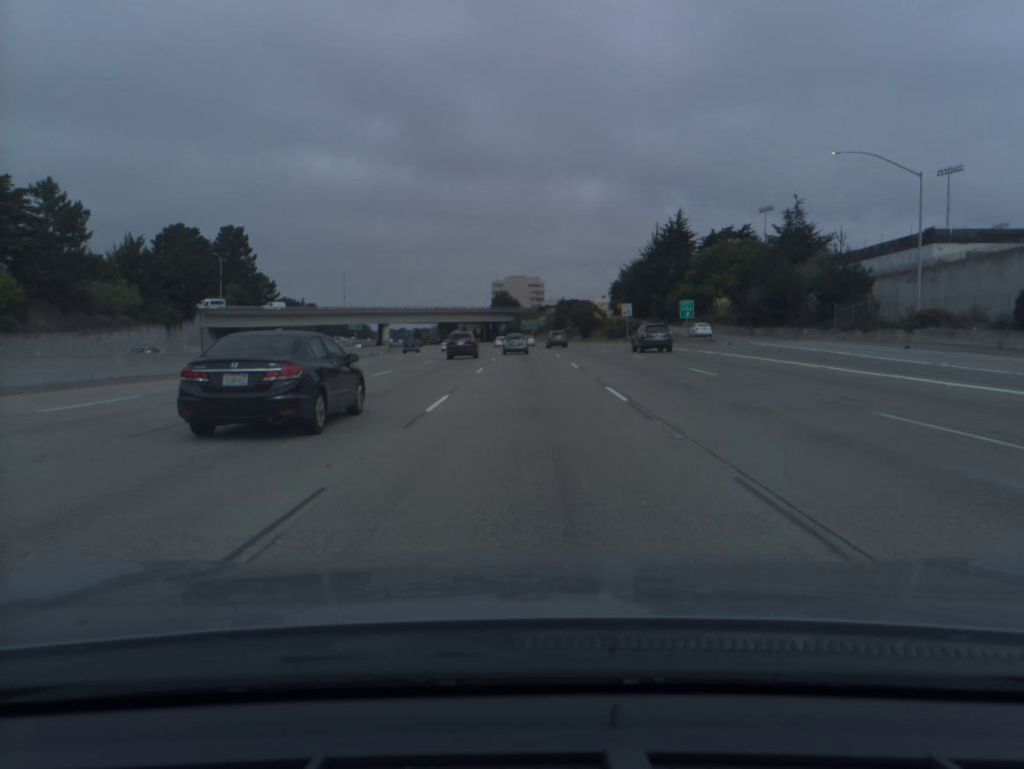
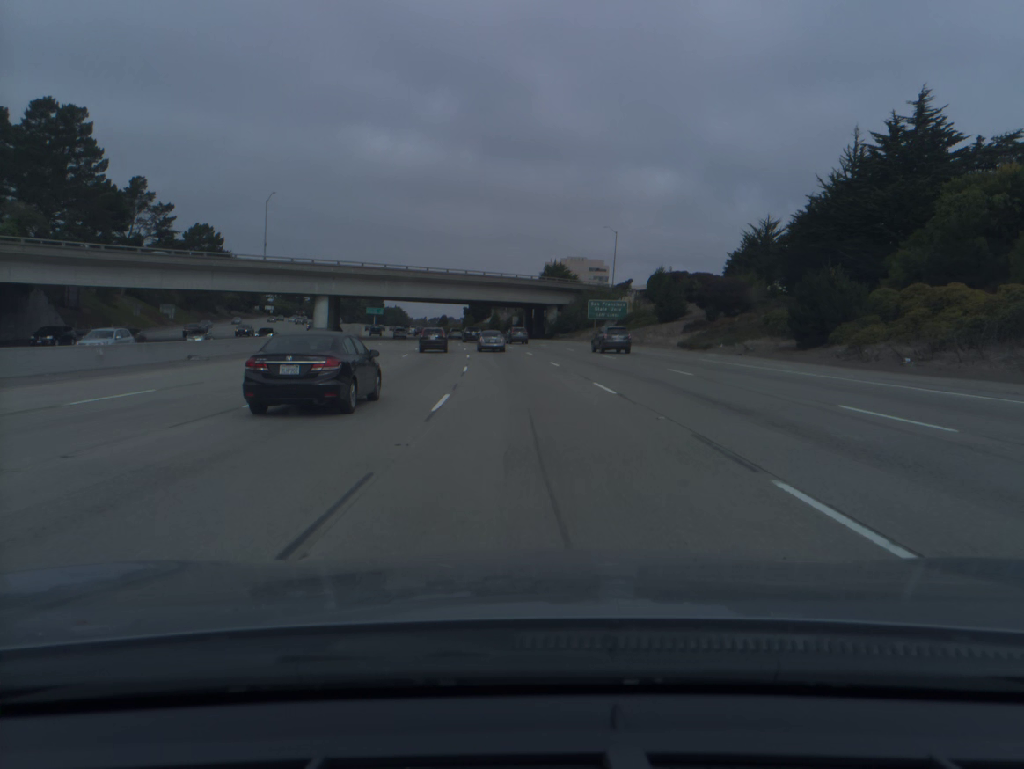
(-1.7, +85.0) m; -4°
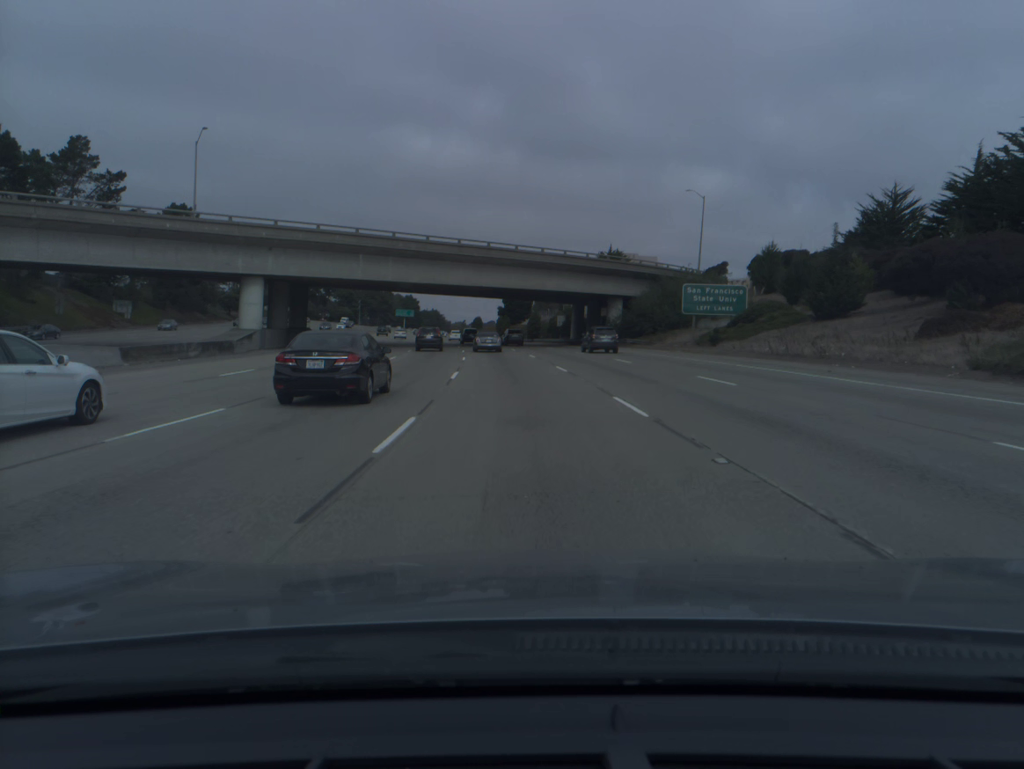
(-0.9, +33.7) m; -3°
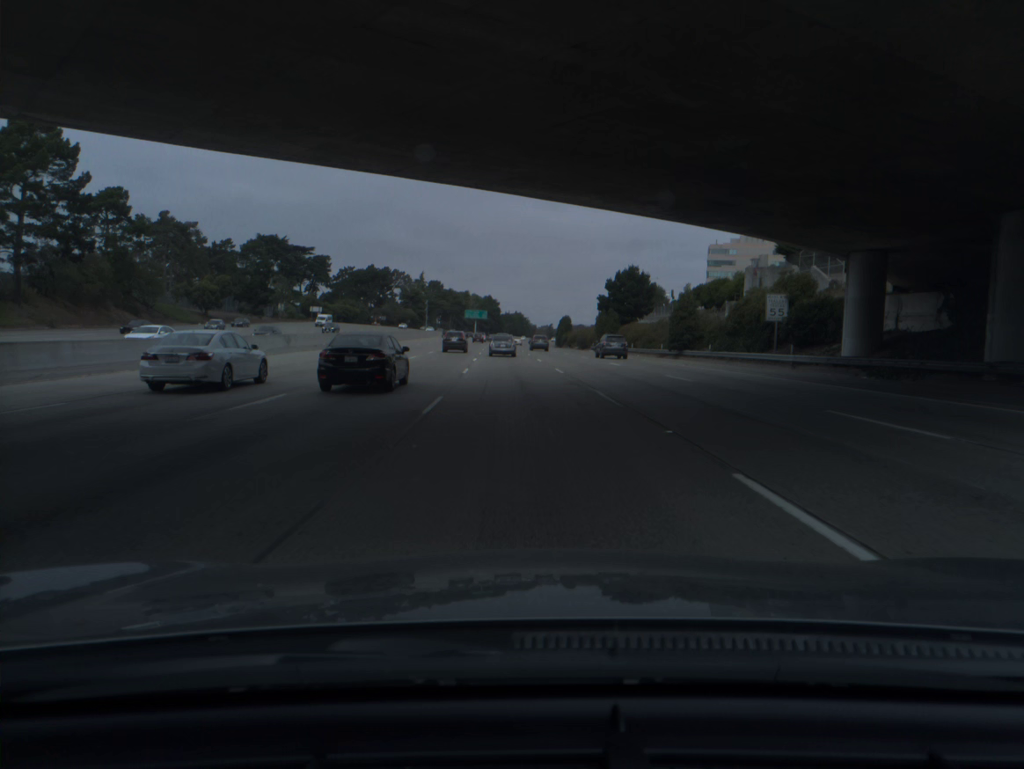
(-3.8, +66.8) m; -6°
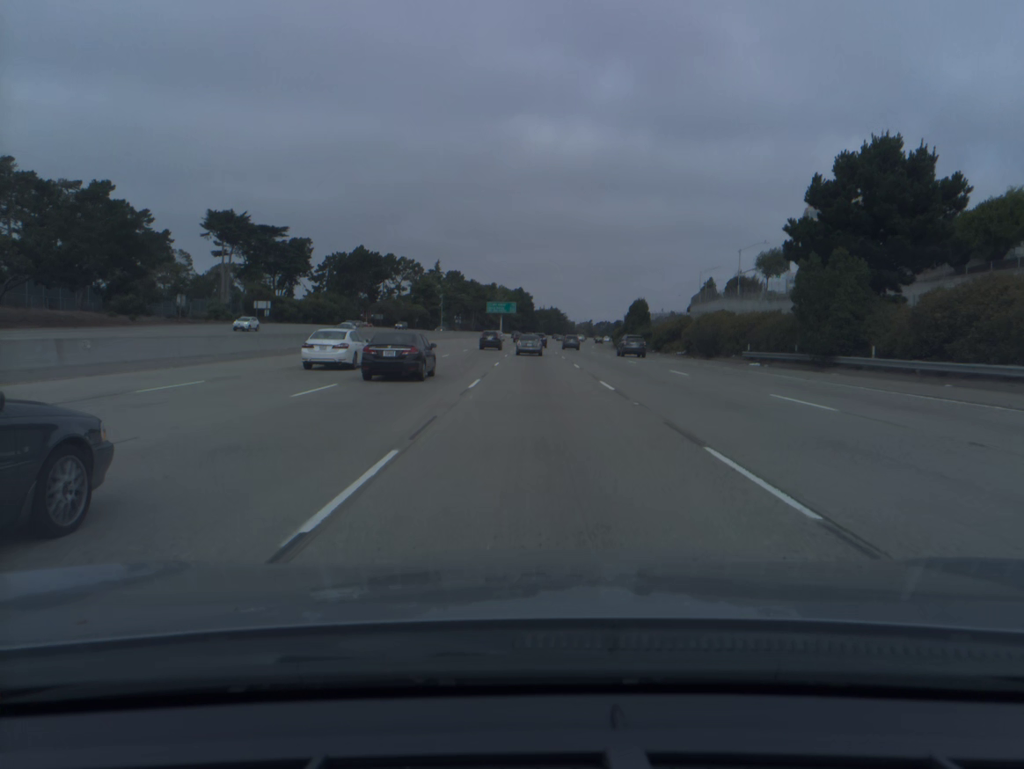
(-2.2, +66.4) m; -3°
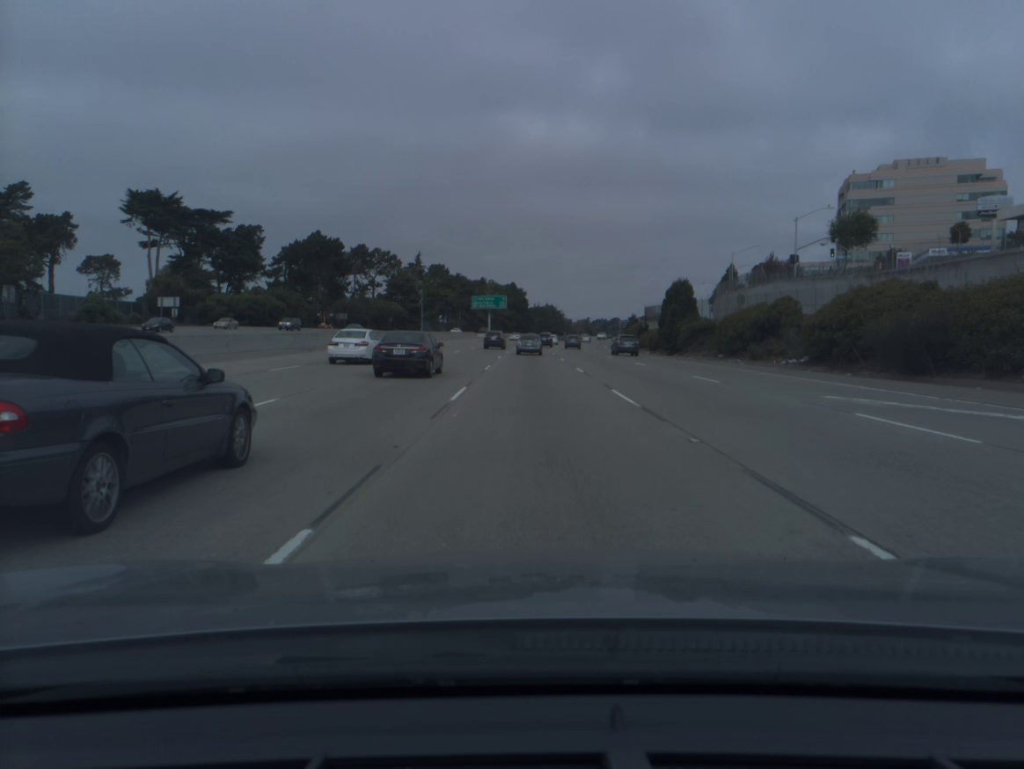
(+0.1, +33.2) m; 0°
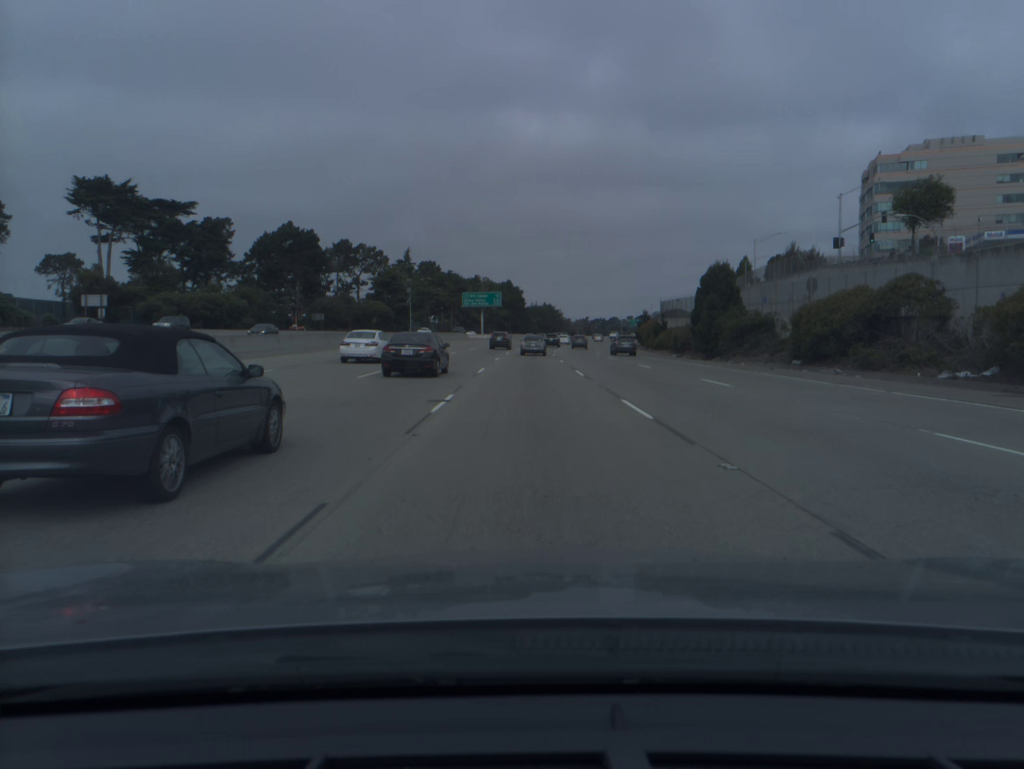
(0.0, +16.6) m; 0°
